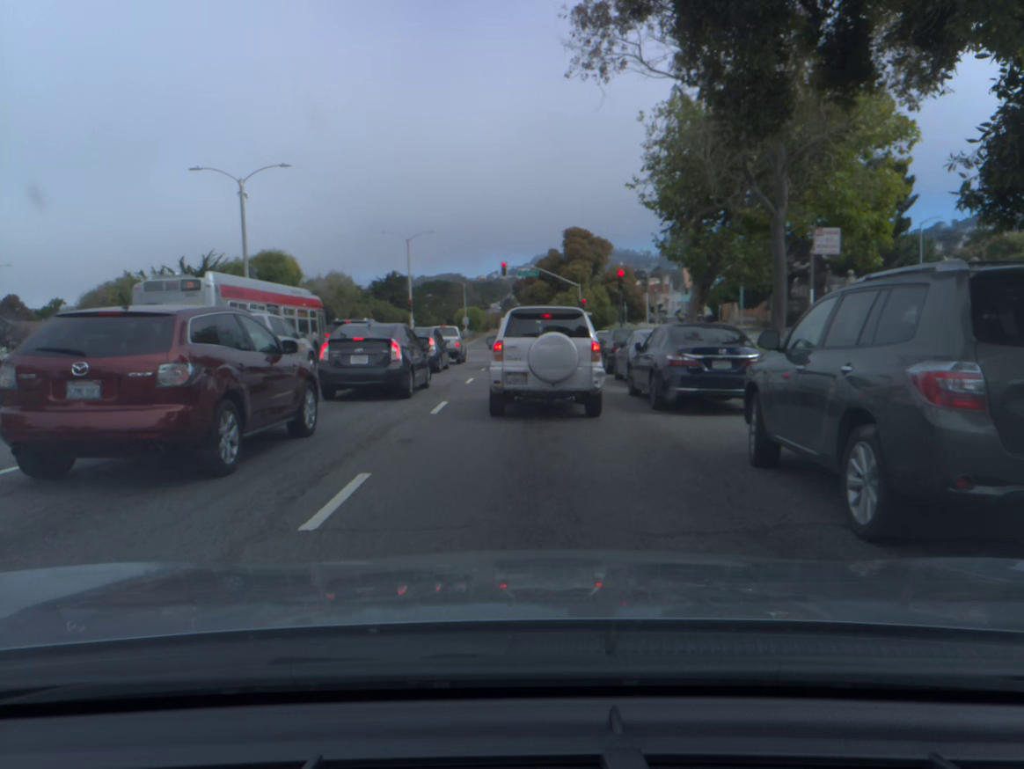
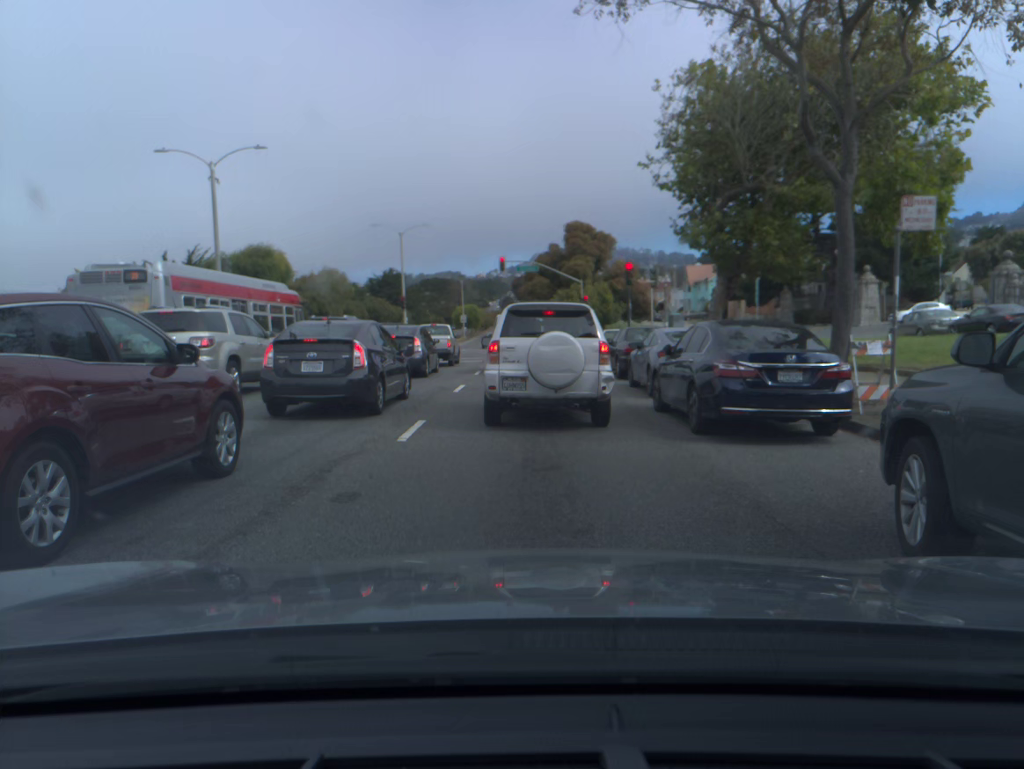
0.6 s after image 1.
(0.0, +3.3) m; 0°
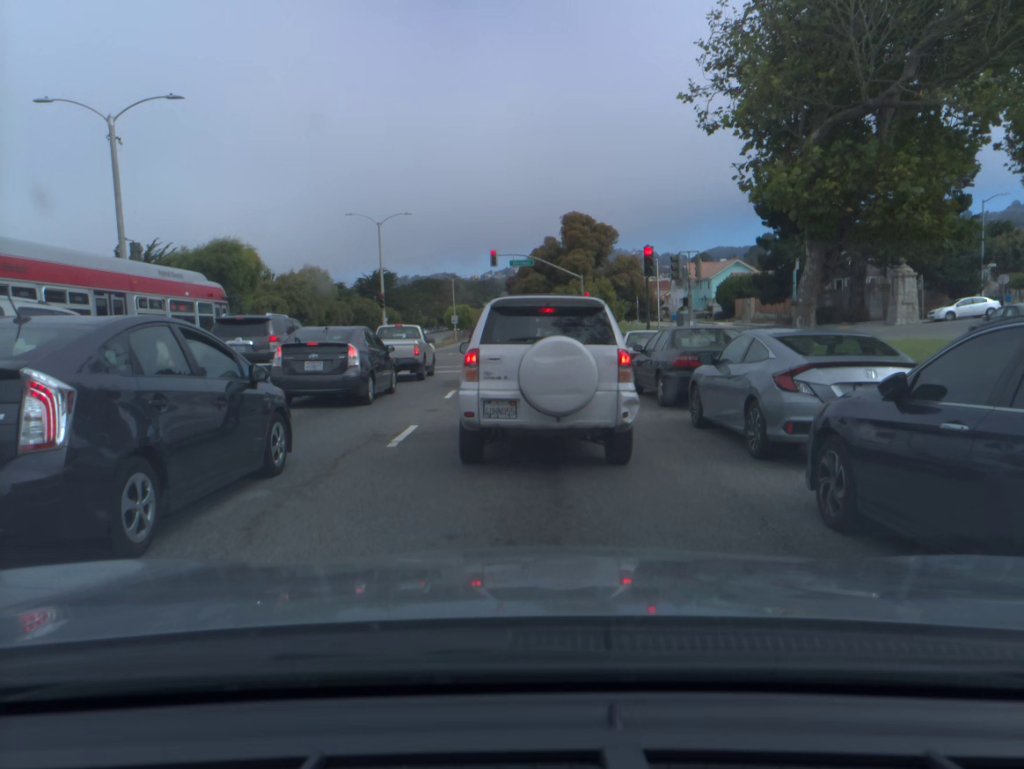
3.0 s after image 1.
(+0.1, +7.9) m; 0°
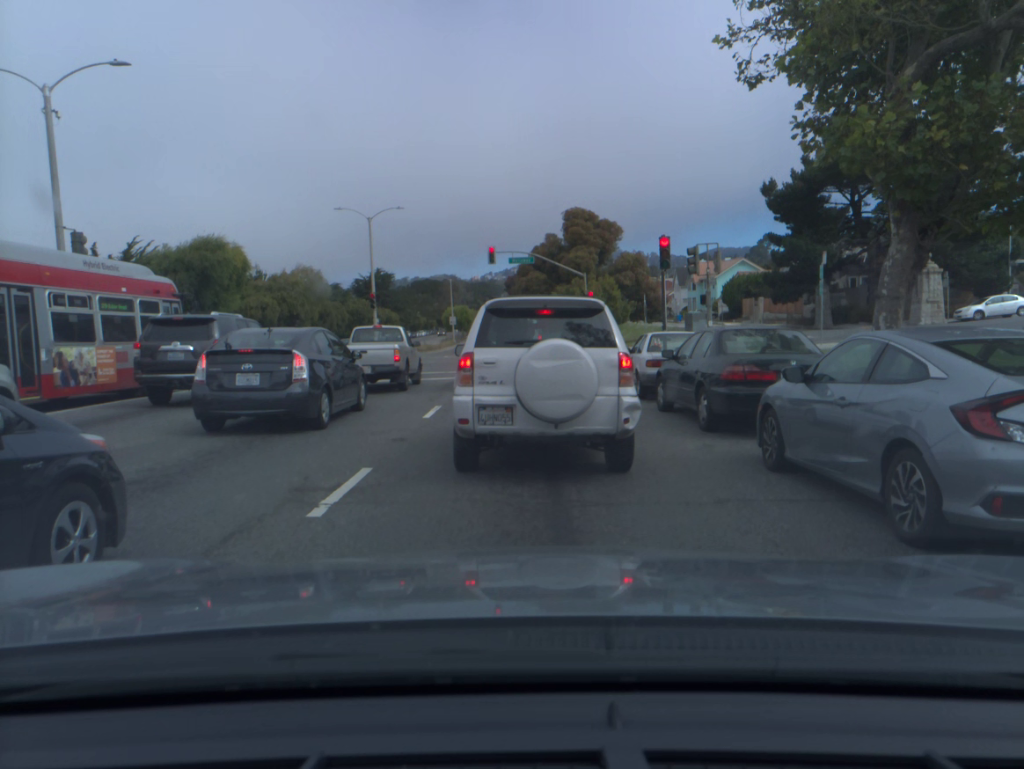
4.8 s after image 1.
(0.0, +3.4) m; +1°
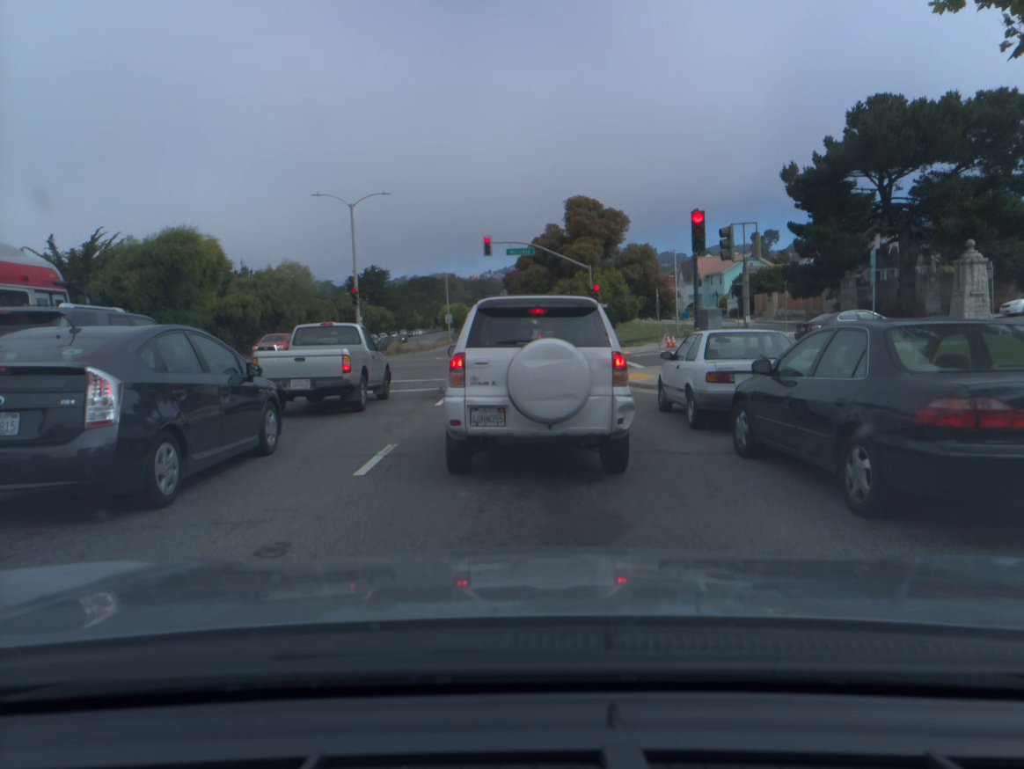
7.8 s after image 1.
(-0.1, +5.0) m; -1°
